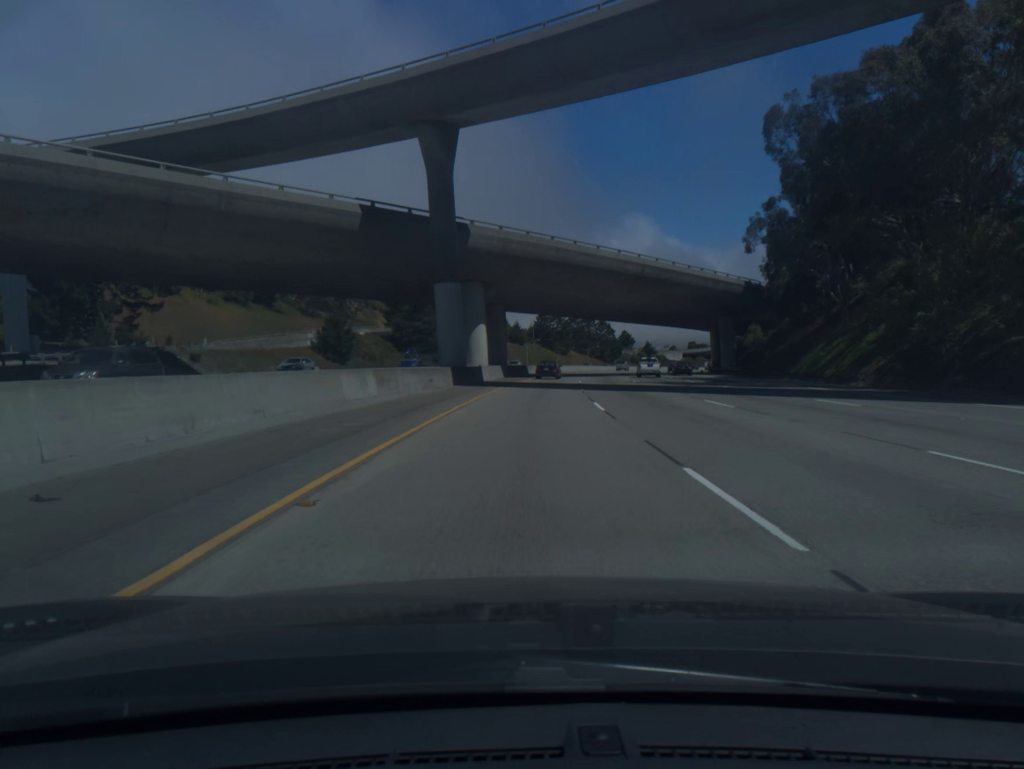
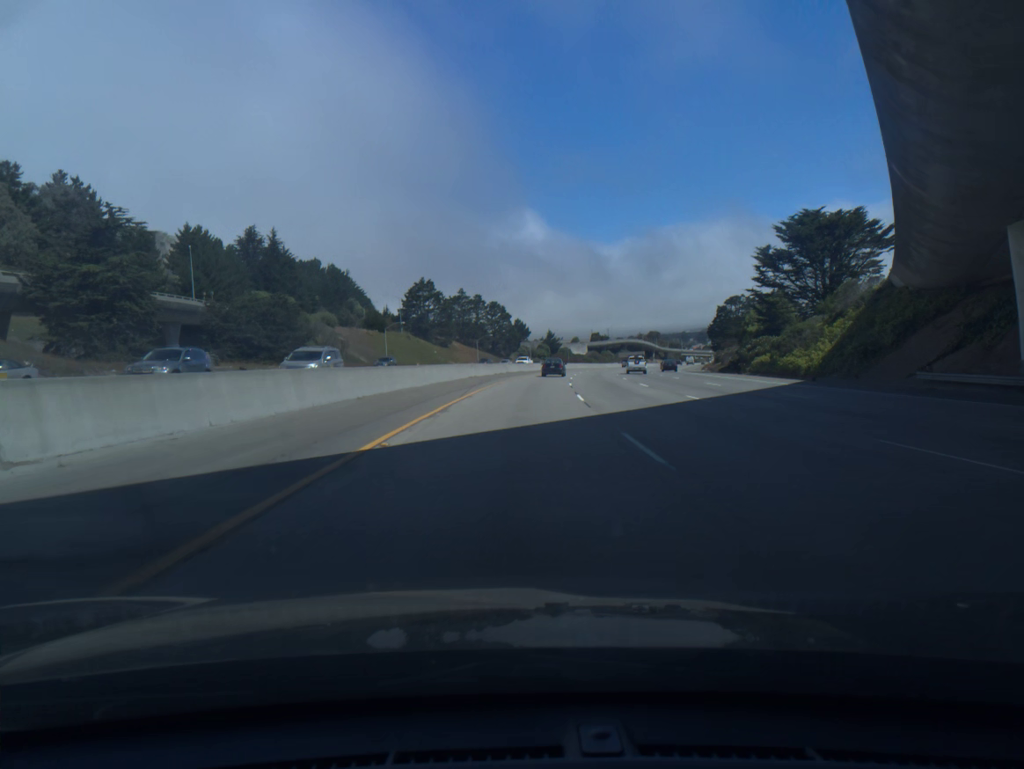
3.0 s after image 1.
(+5.9, +83.9) m; +8°
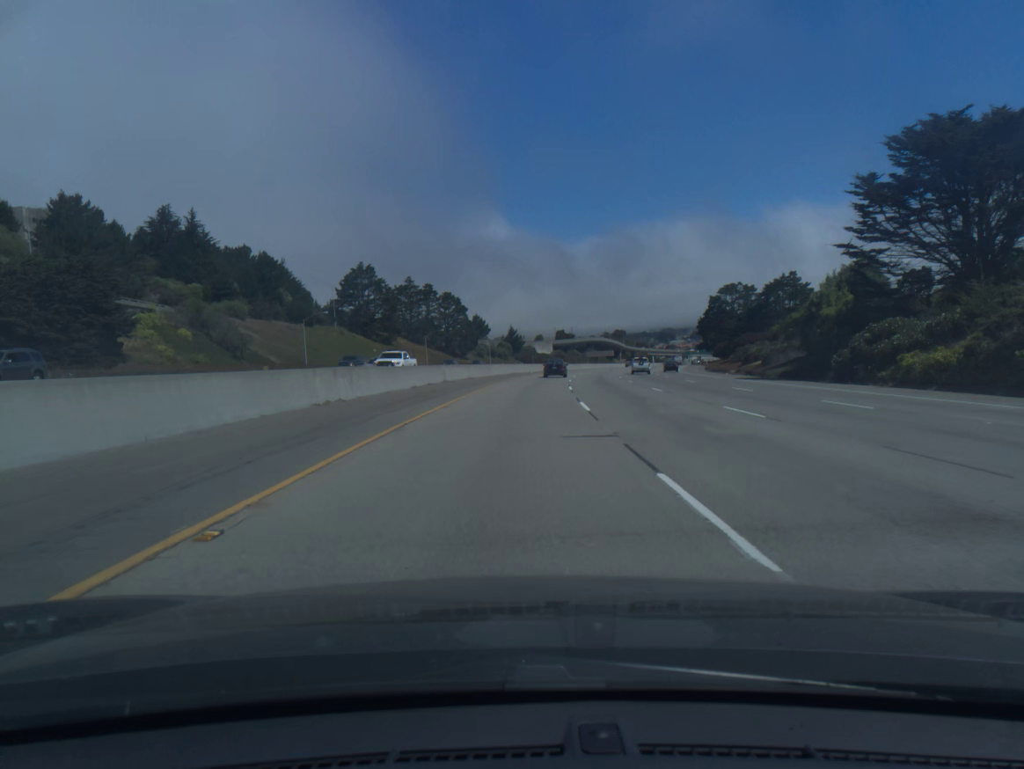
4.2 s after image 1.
(+0.9, +33.8) m; +3°
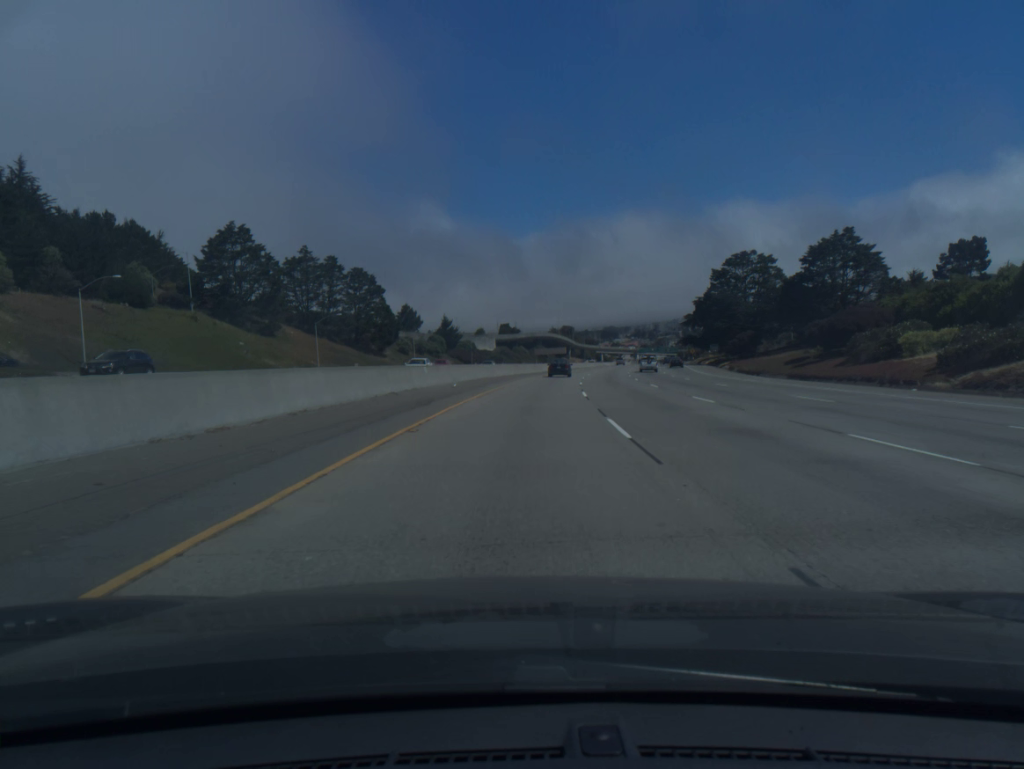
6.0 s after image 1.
(+1.8, +50.7) m; +4°
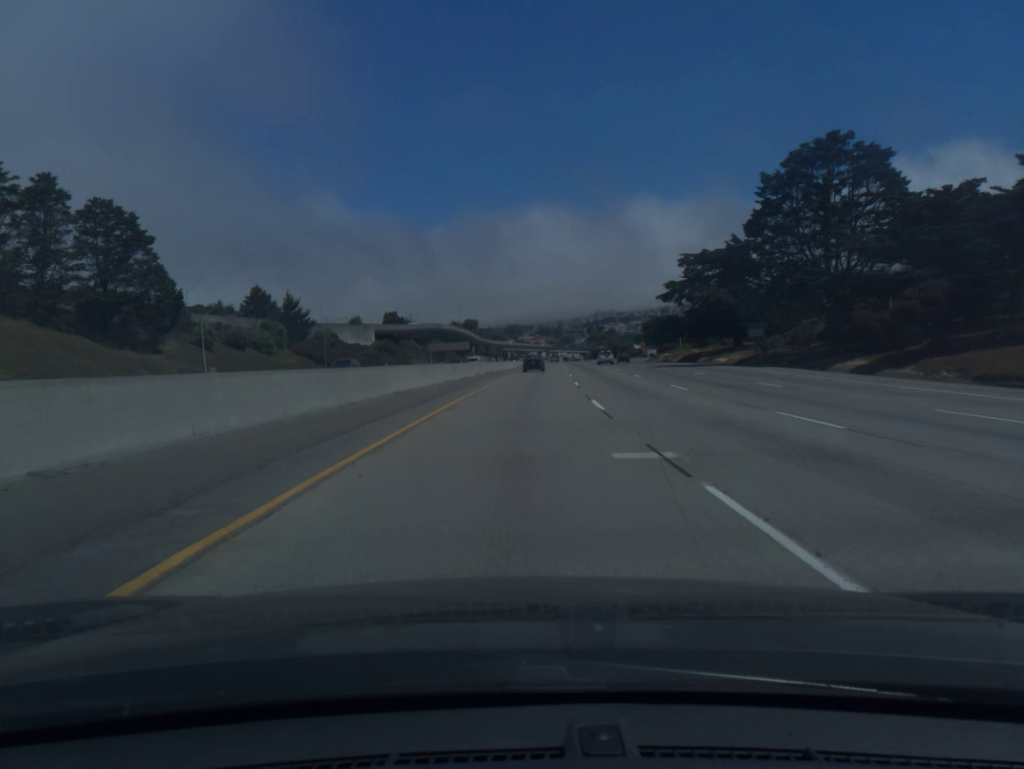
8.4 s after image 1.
(+4.2, +67.6) m; +7°
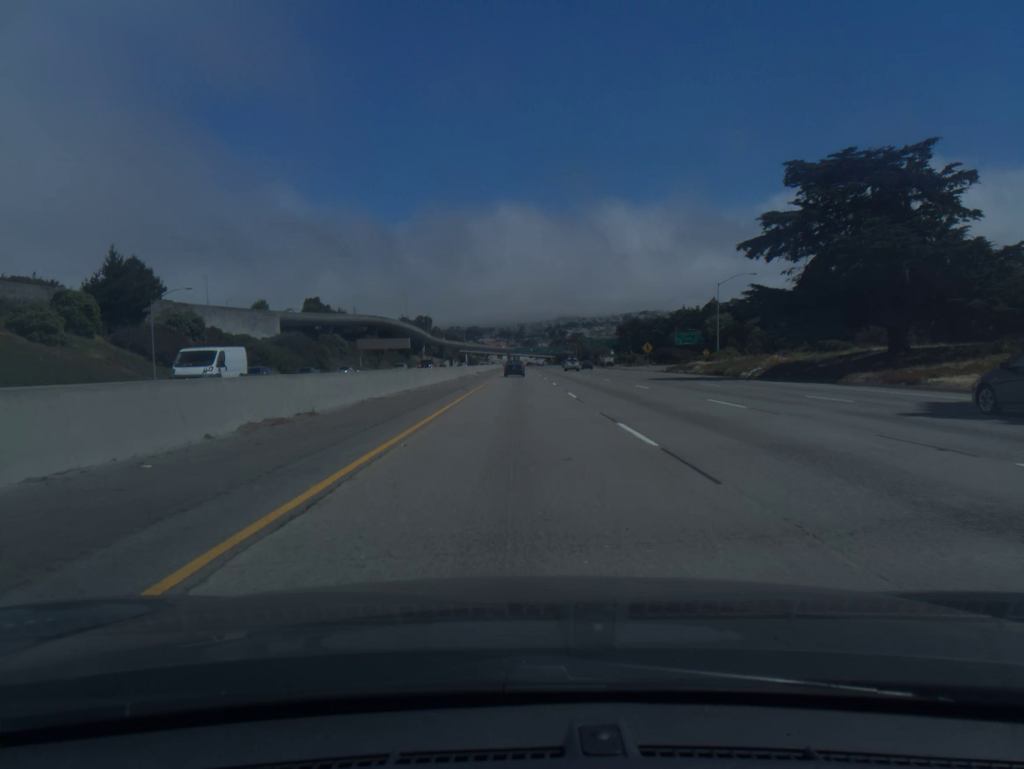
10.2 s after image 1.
(+1.5, +51.1) m; +3°
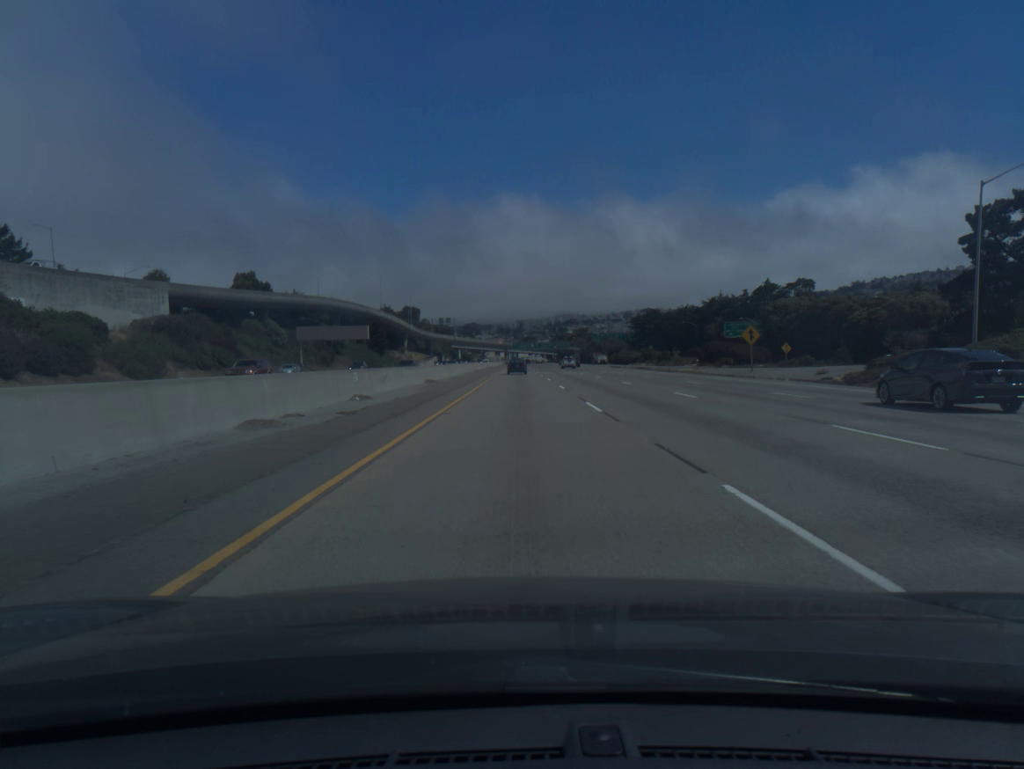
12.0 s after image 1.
(+0.1, +51.6) m; 0°
